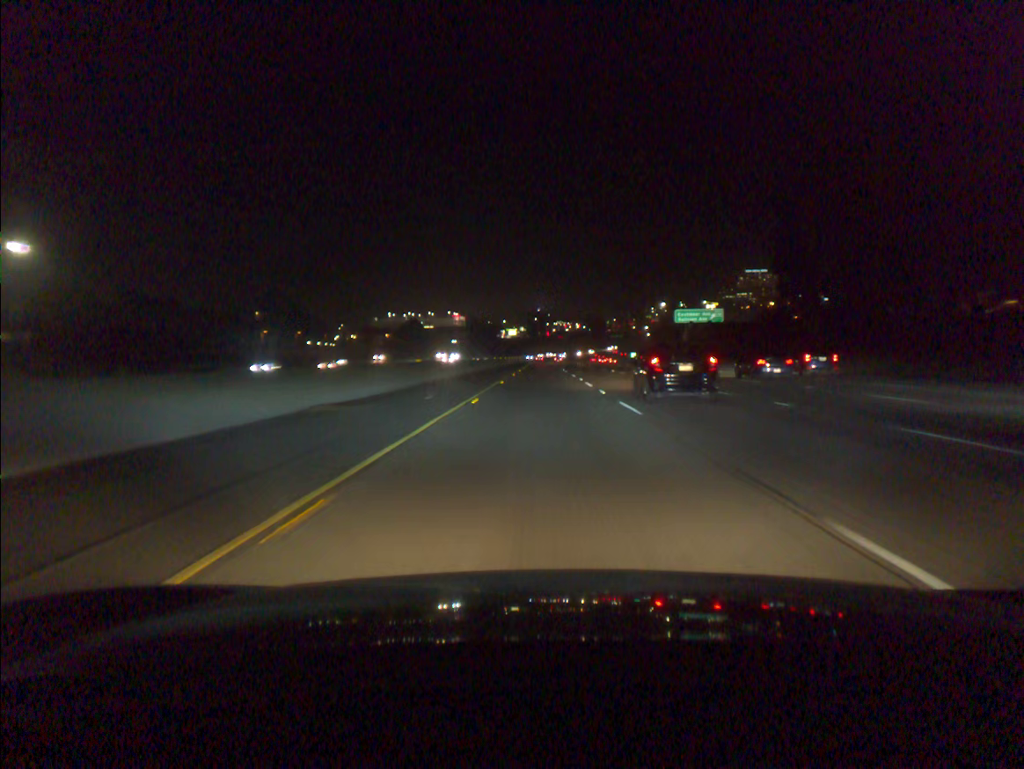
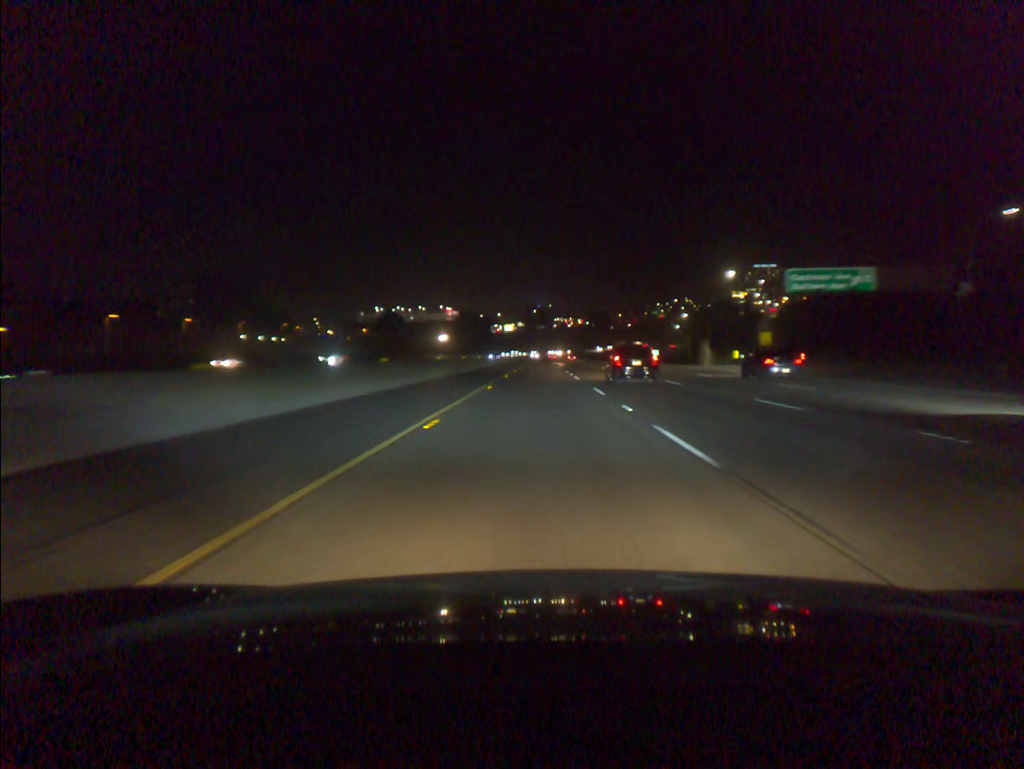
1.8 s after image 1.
(+0.1, +50.9) m; 0°
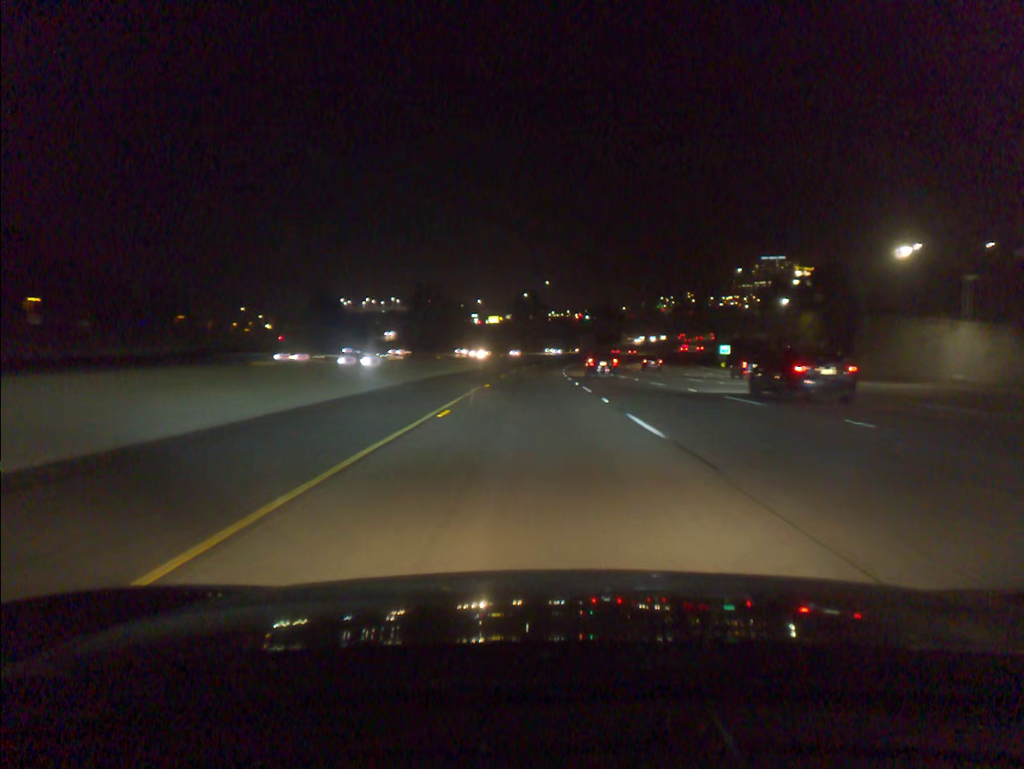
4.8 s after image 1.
(-0.1, +84.9) m; 0°
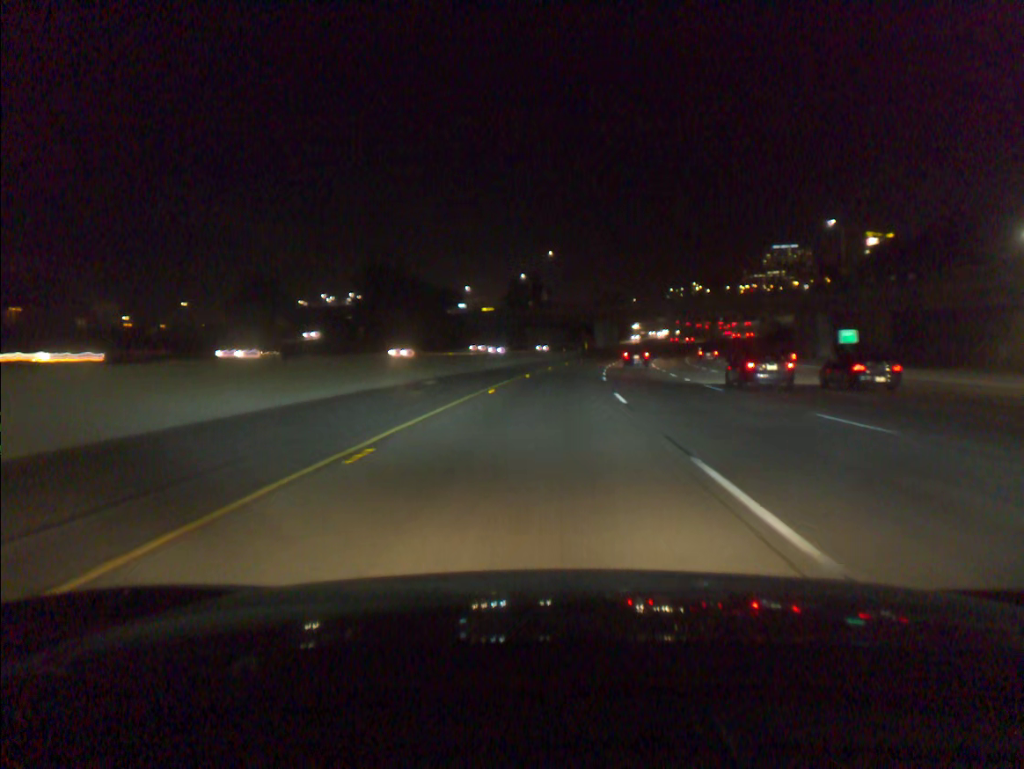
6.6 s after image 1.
(+0.1, +50.9) m; 0°
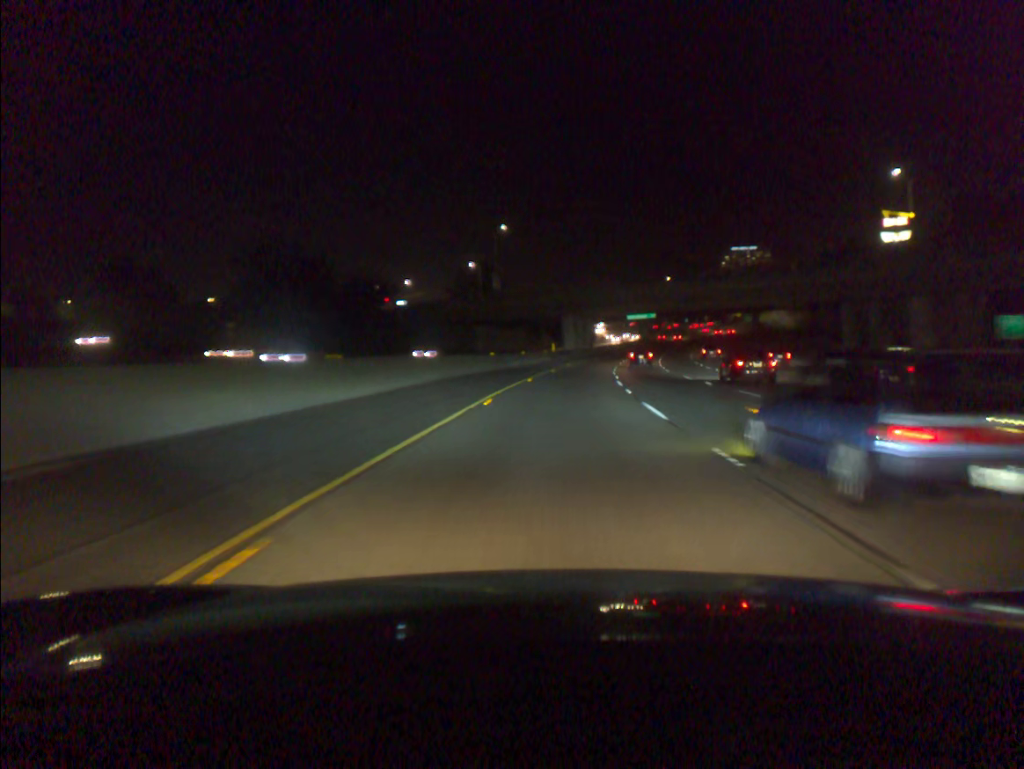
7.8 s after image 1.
(+0.8, +33.9) m; +3°
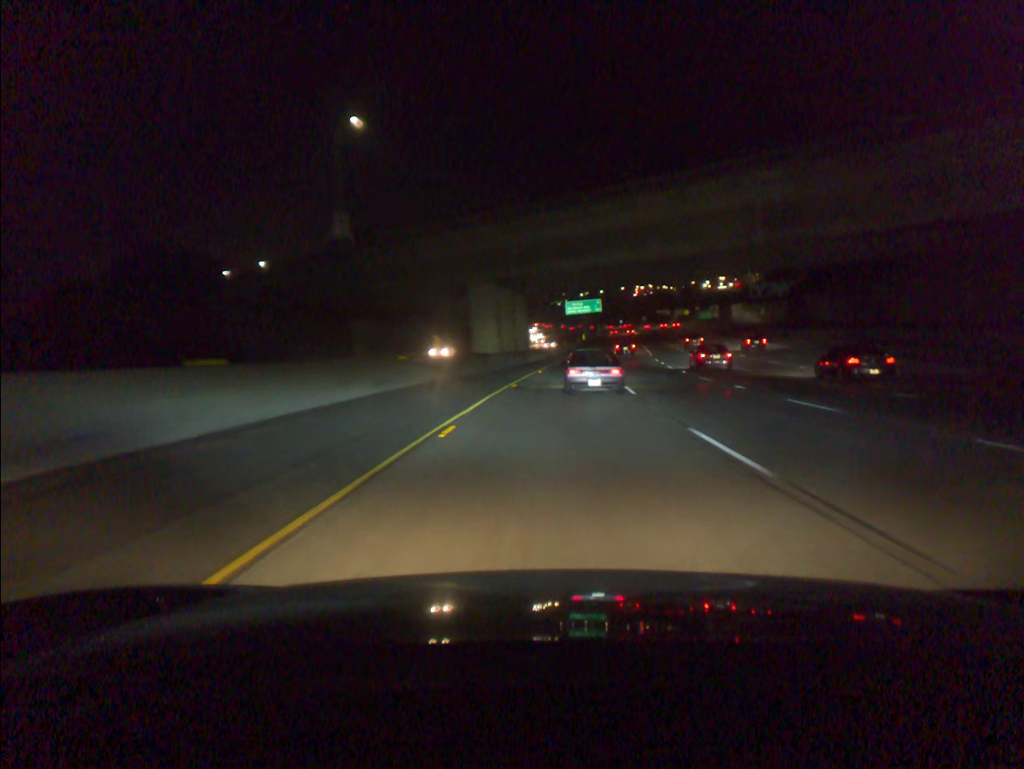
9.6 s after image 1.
(+2.5, +50.7) m; +5°
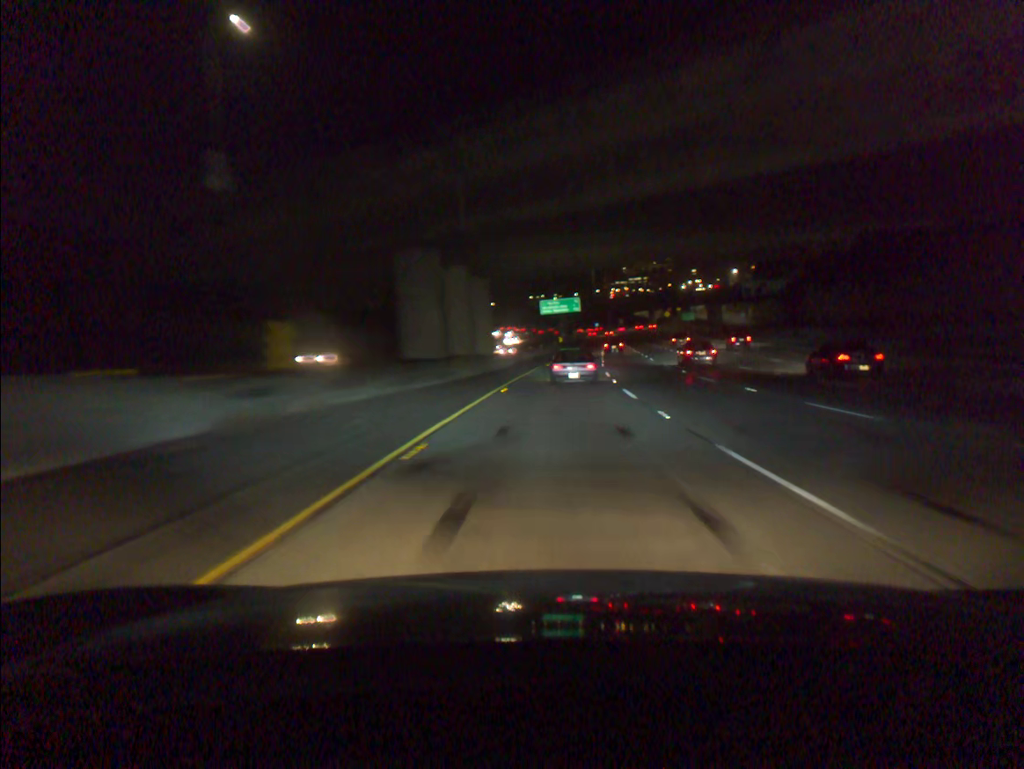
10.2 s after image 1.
(+0.3, +16.9) m; +2°
